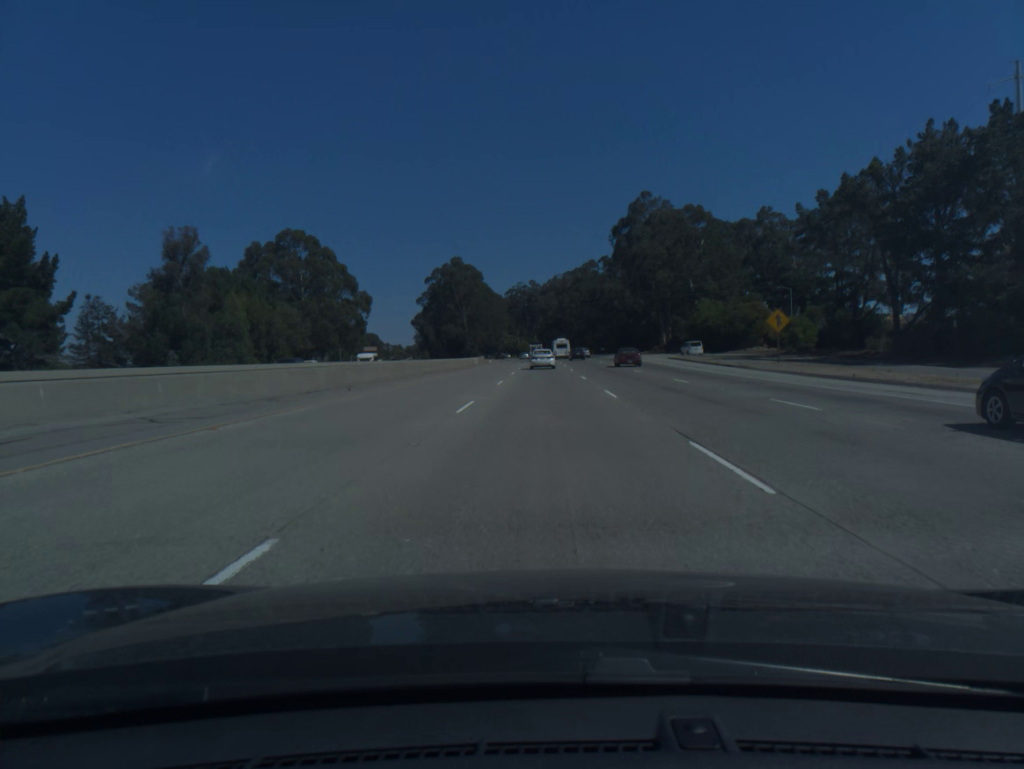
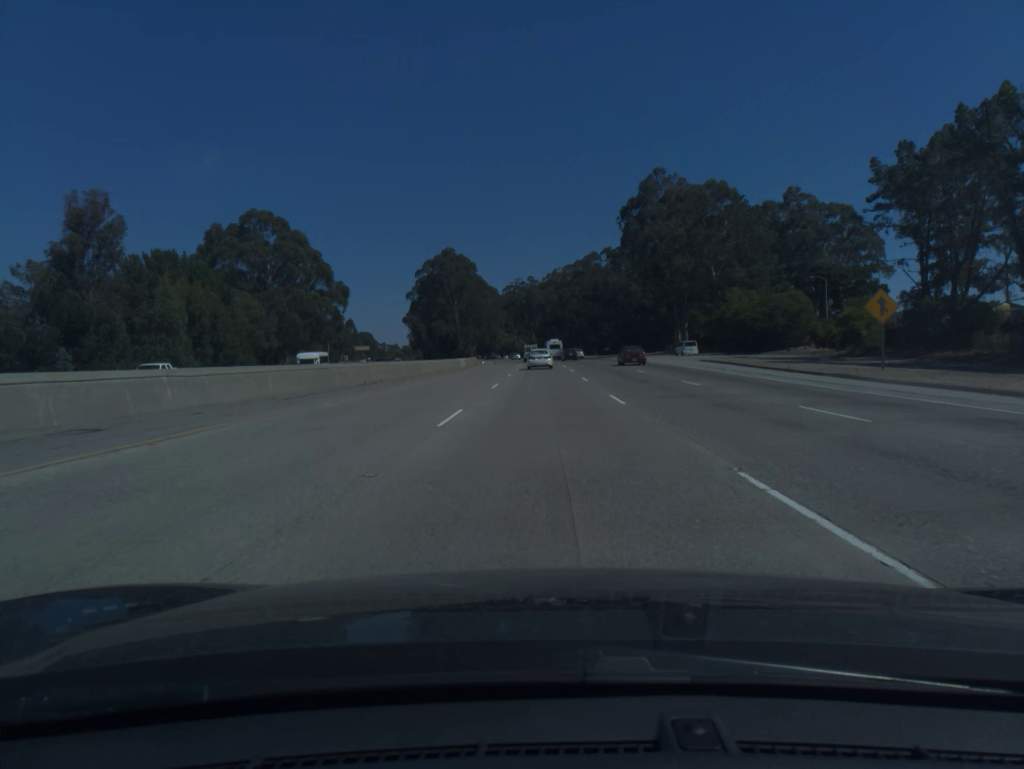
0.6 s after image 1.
(0.0, +17.1) m; 0°
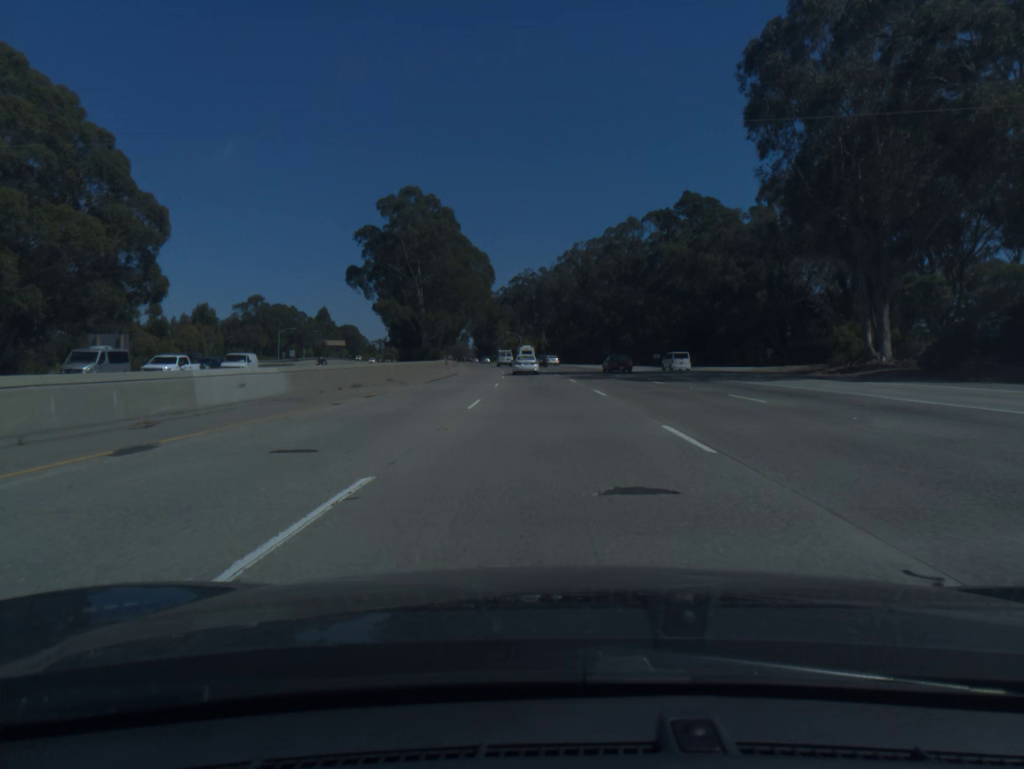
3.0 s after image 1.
(-0.2, +67.5) m; -1°
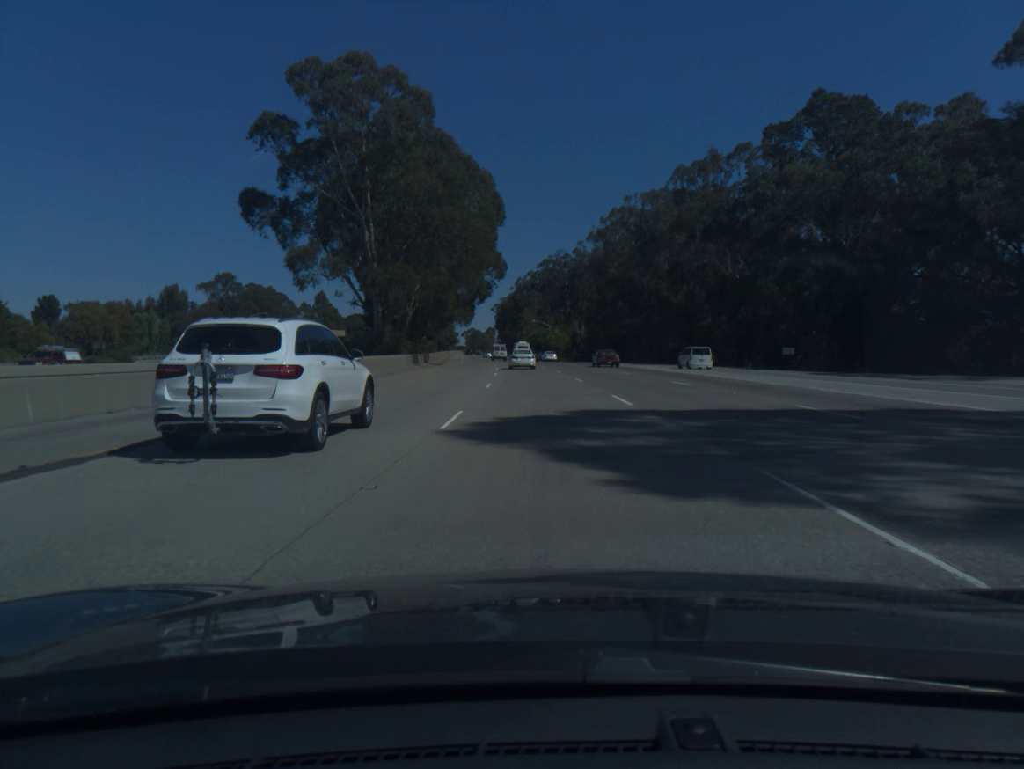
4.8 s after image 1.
(-0.9, +49.7) m; -2°
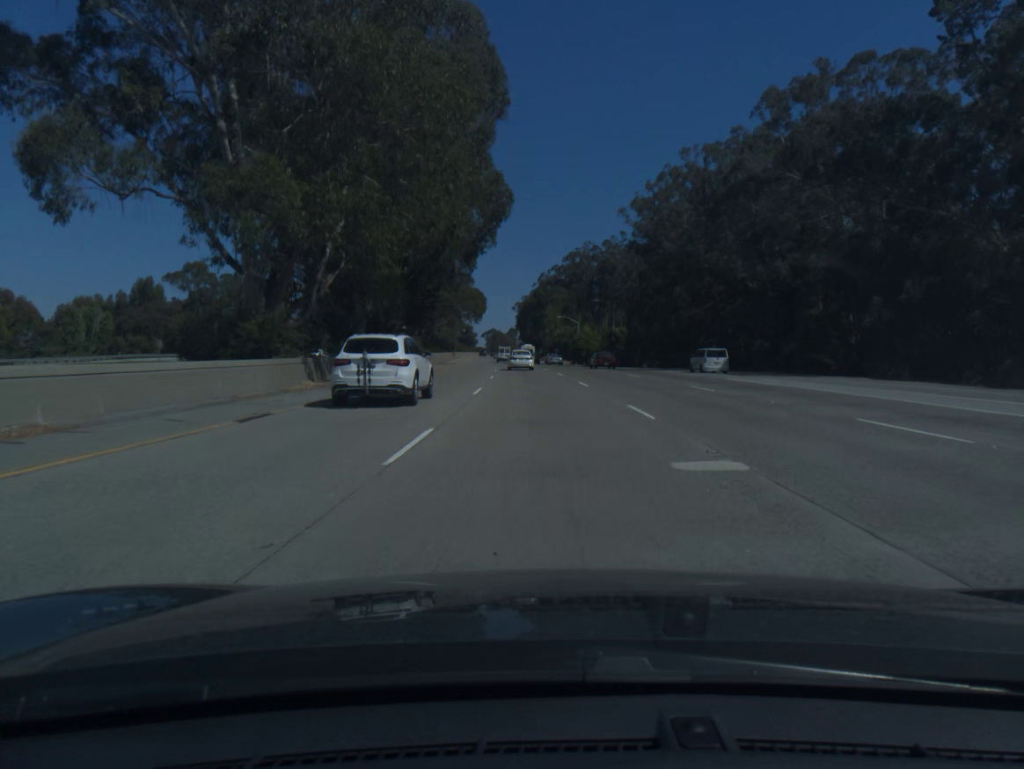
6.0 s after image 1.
(-0.4, +32.9) m; -2°
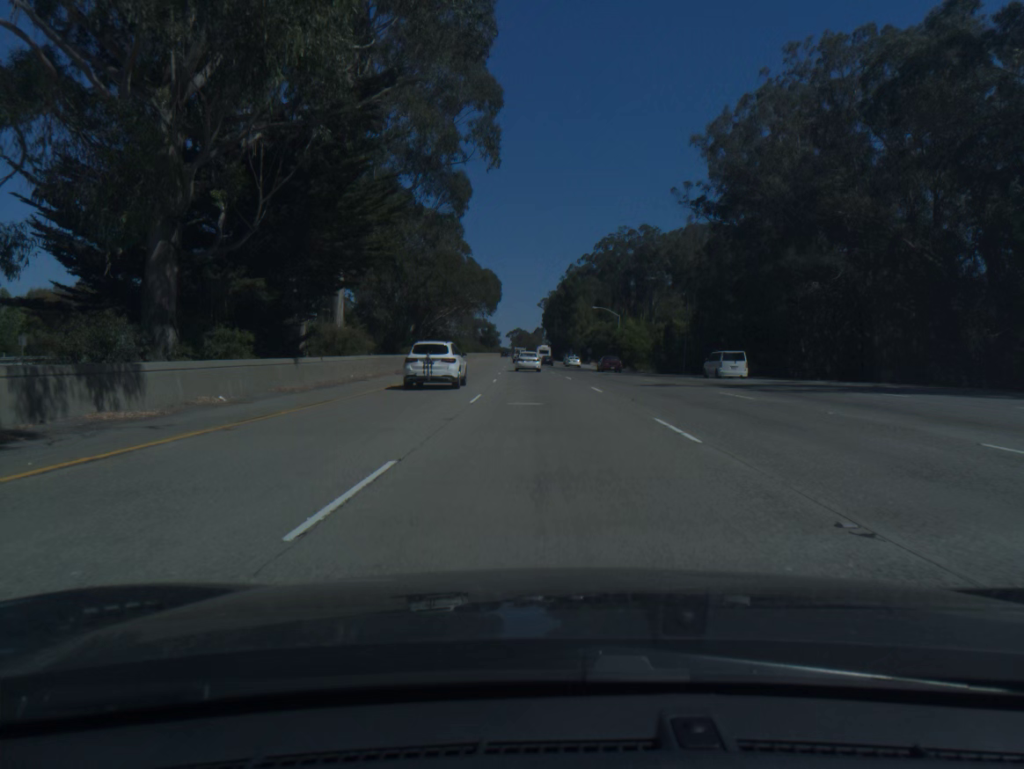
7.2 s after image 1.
(-0.5, +32.8) m; -2°
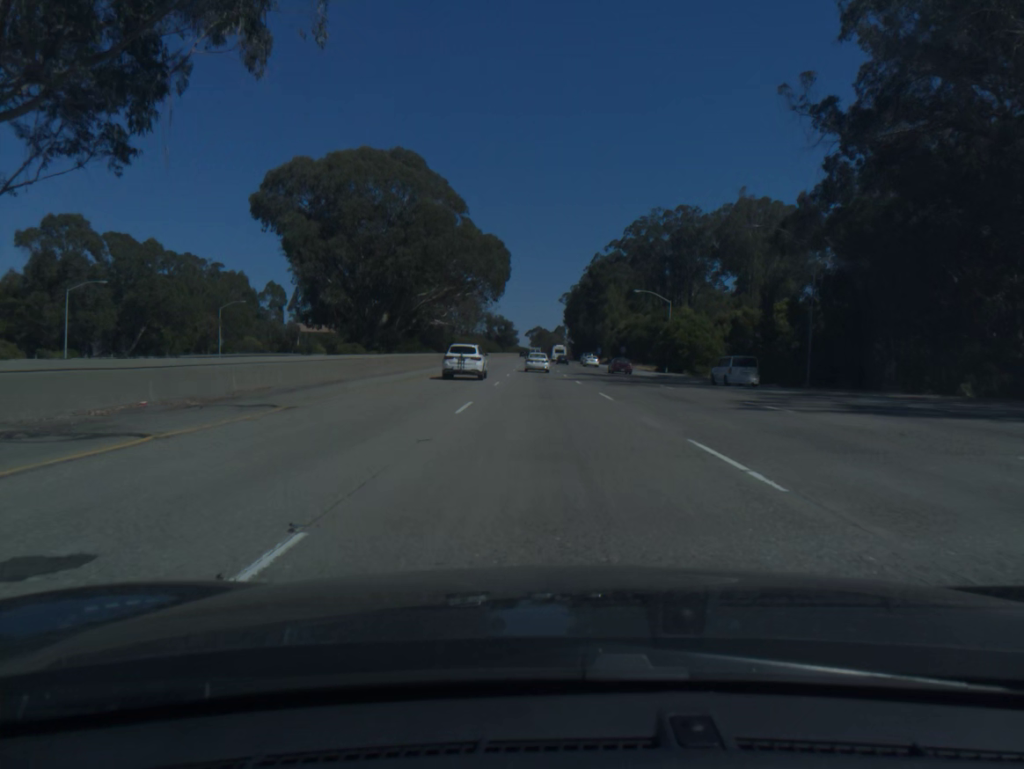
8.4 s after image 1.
(-0.5, +32.8) m; -2°
